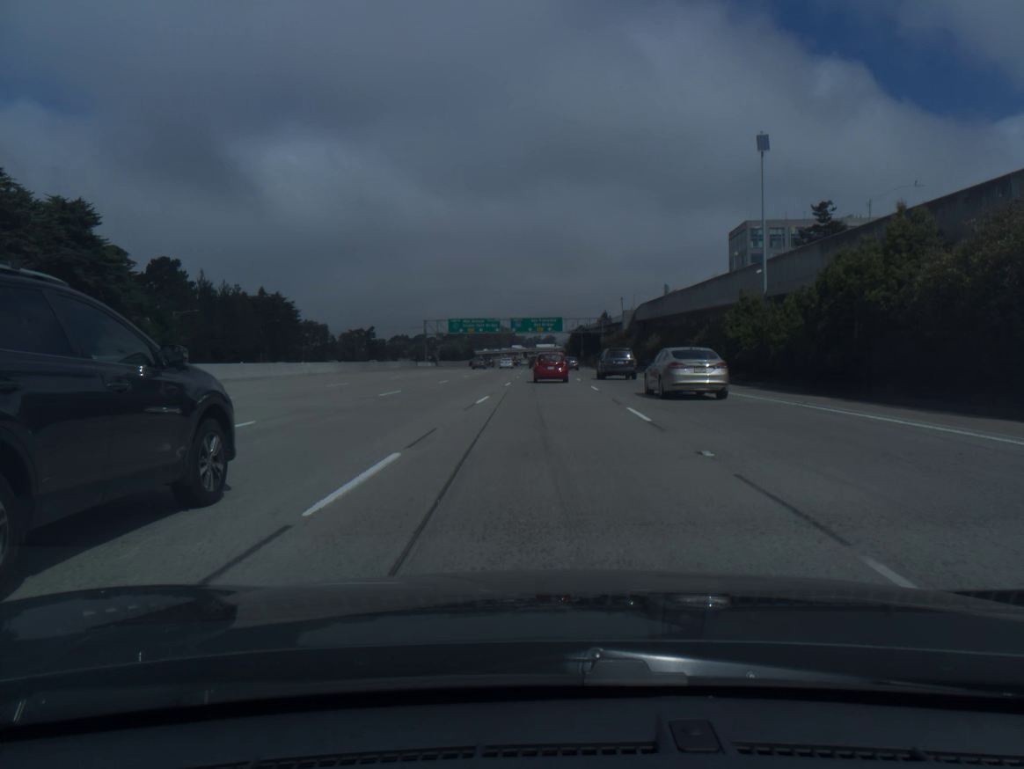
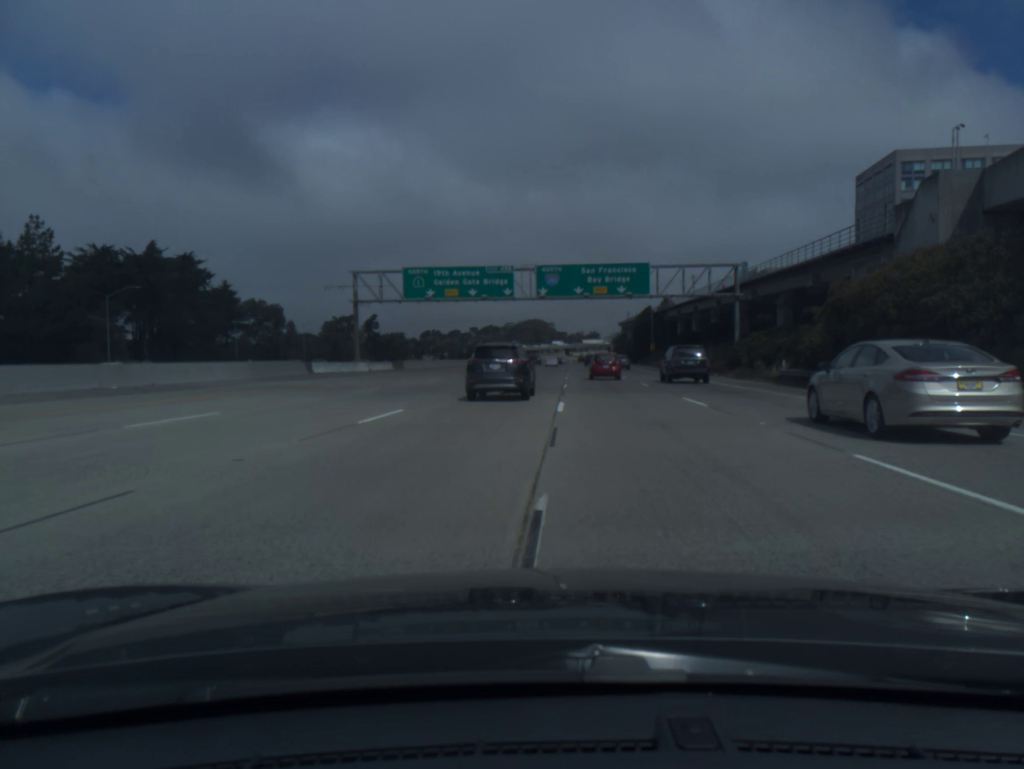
(-1.5, +79.7) m; -3°
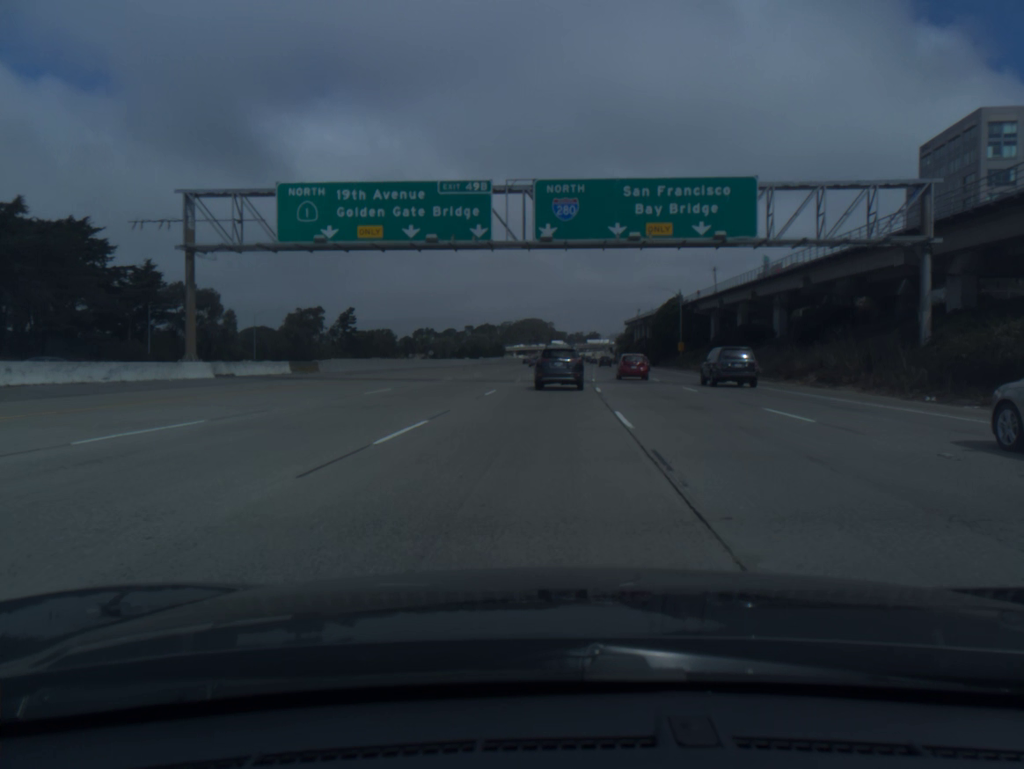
(-0.1, +32.8) m; 0°
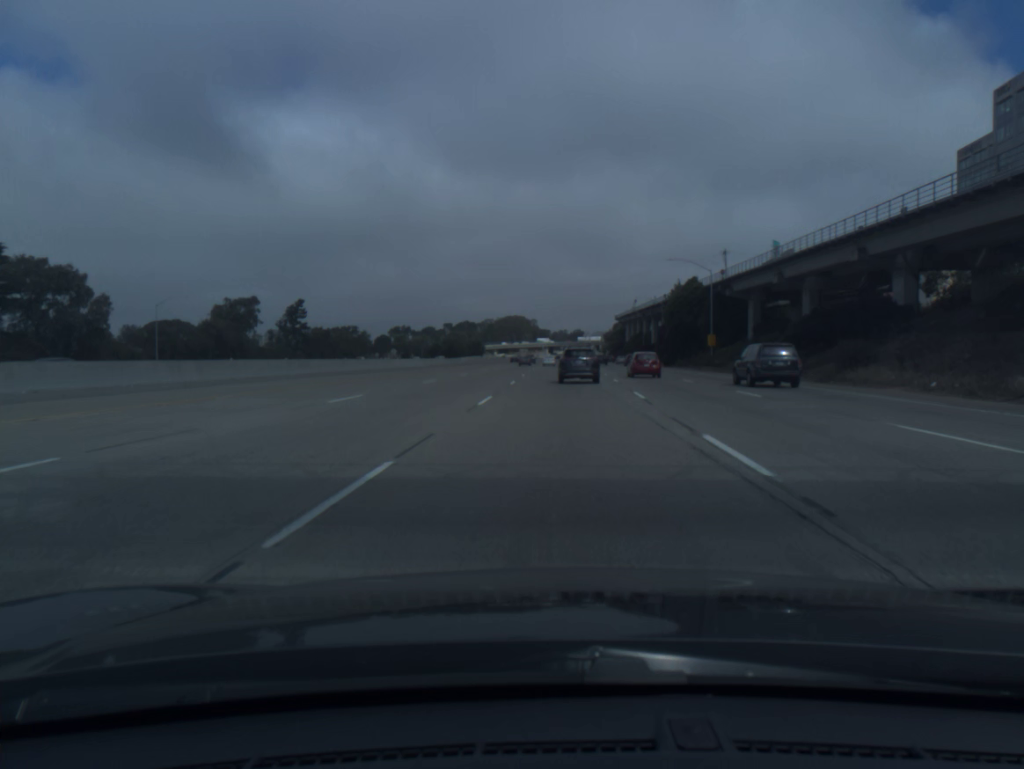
(+0.4, +34.1) m; +1°
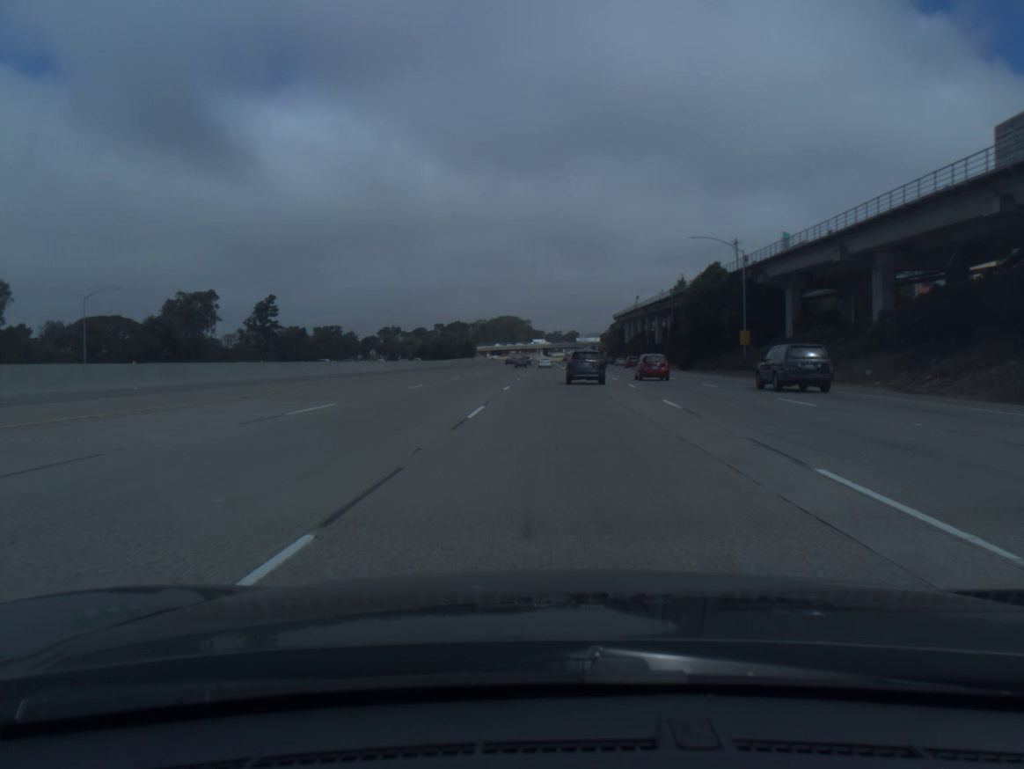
(+0.1, +17.5) m; 0°
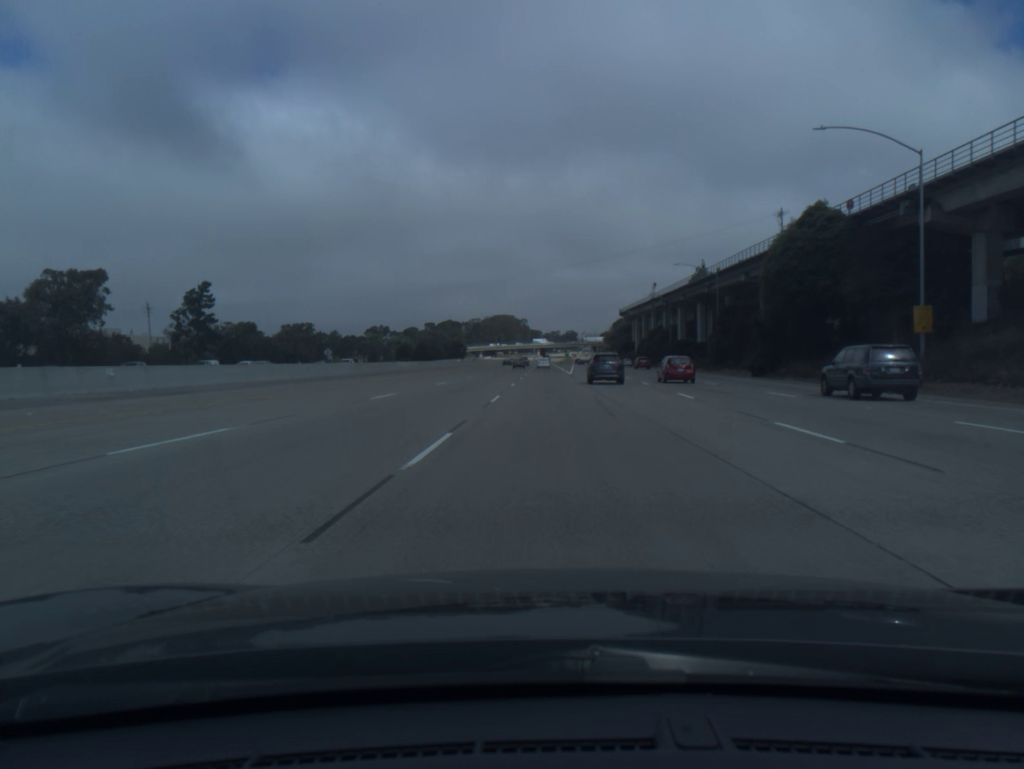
(+0.1, +36.0) m; 0°
